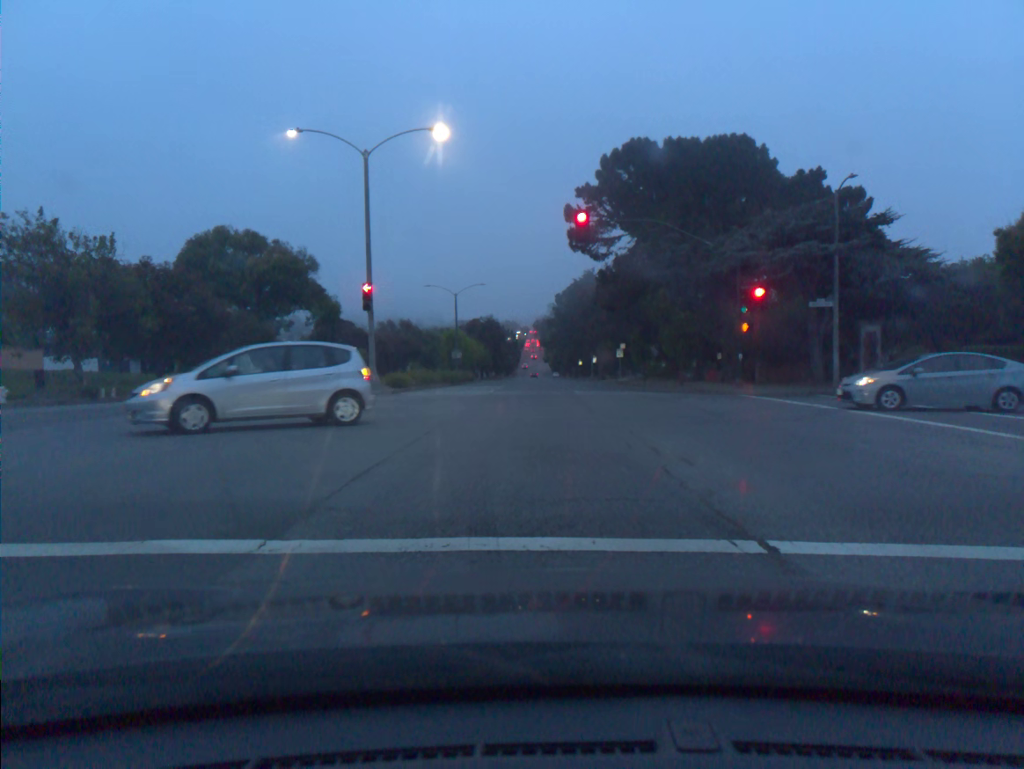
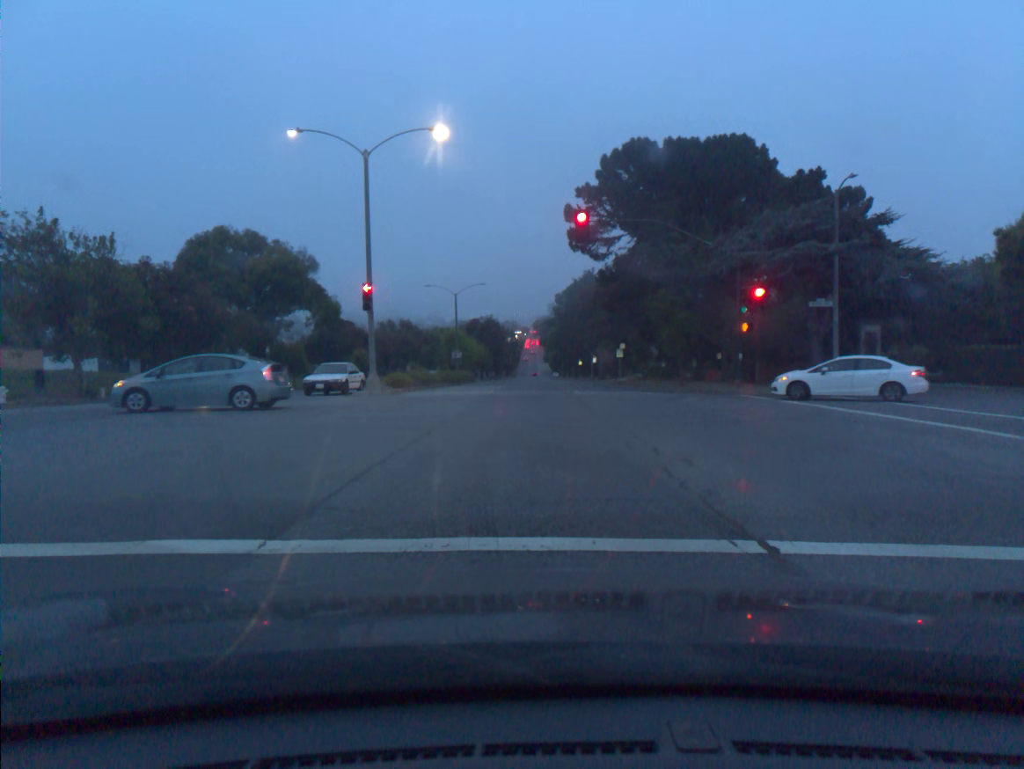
(0.0, 0.0) m; 0°
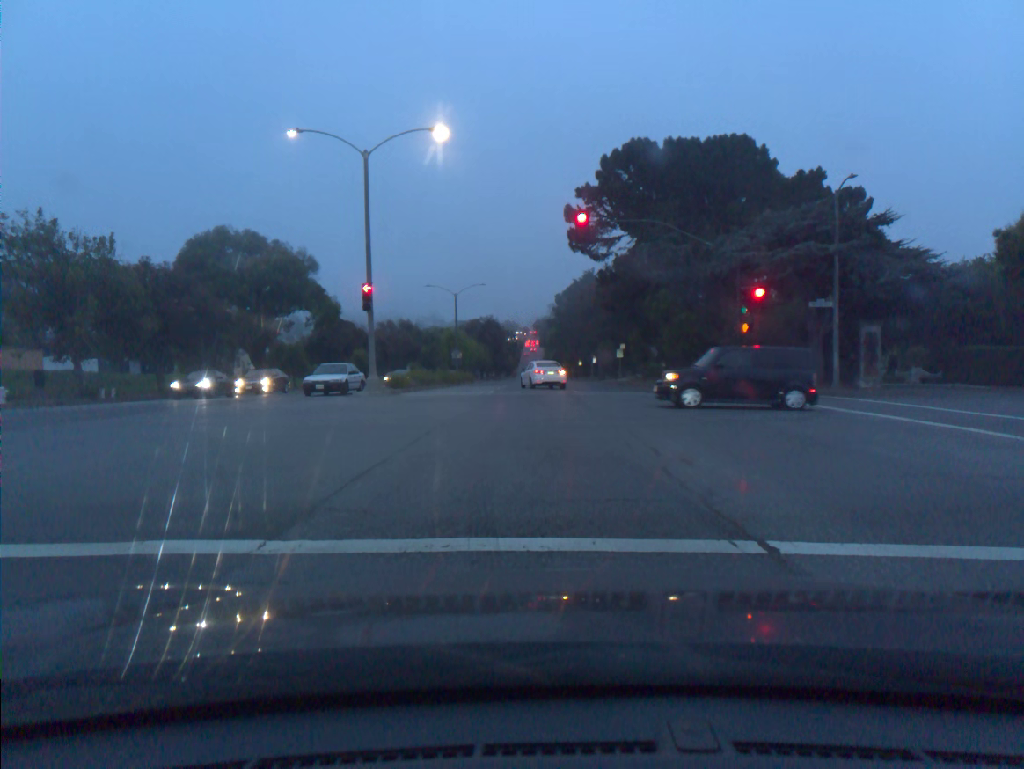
(0.0, 0.0) m; 0°
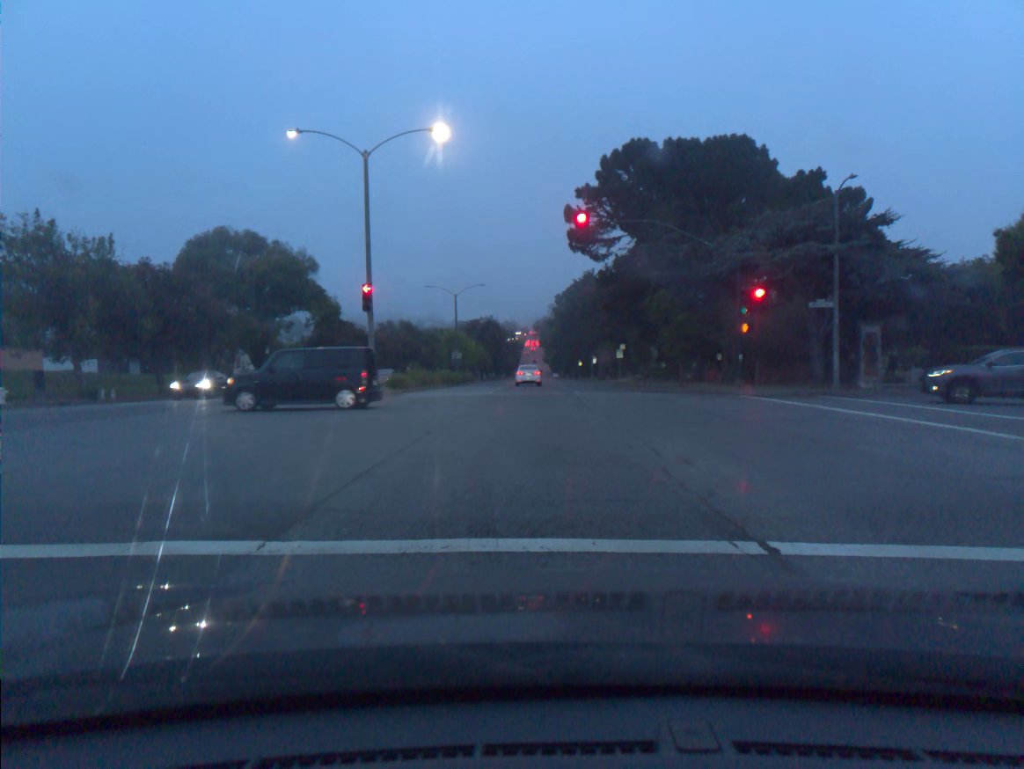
(0.0, 0.0) m; 0°
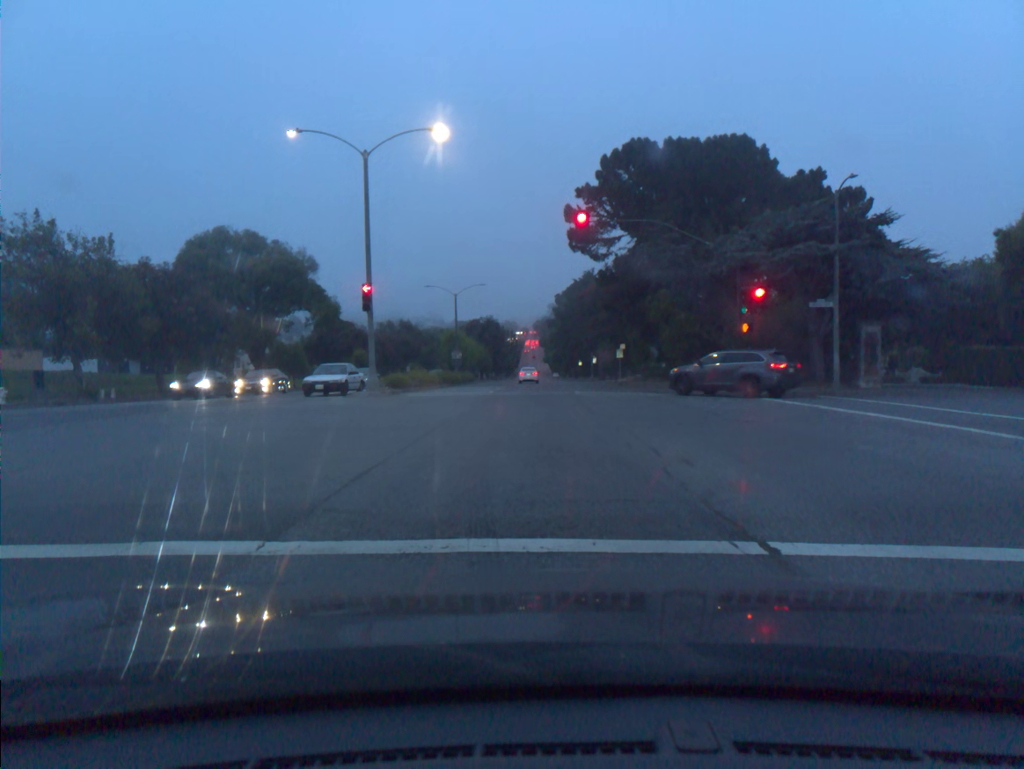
(0.0, 0.0) m; 0°
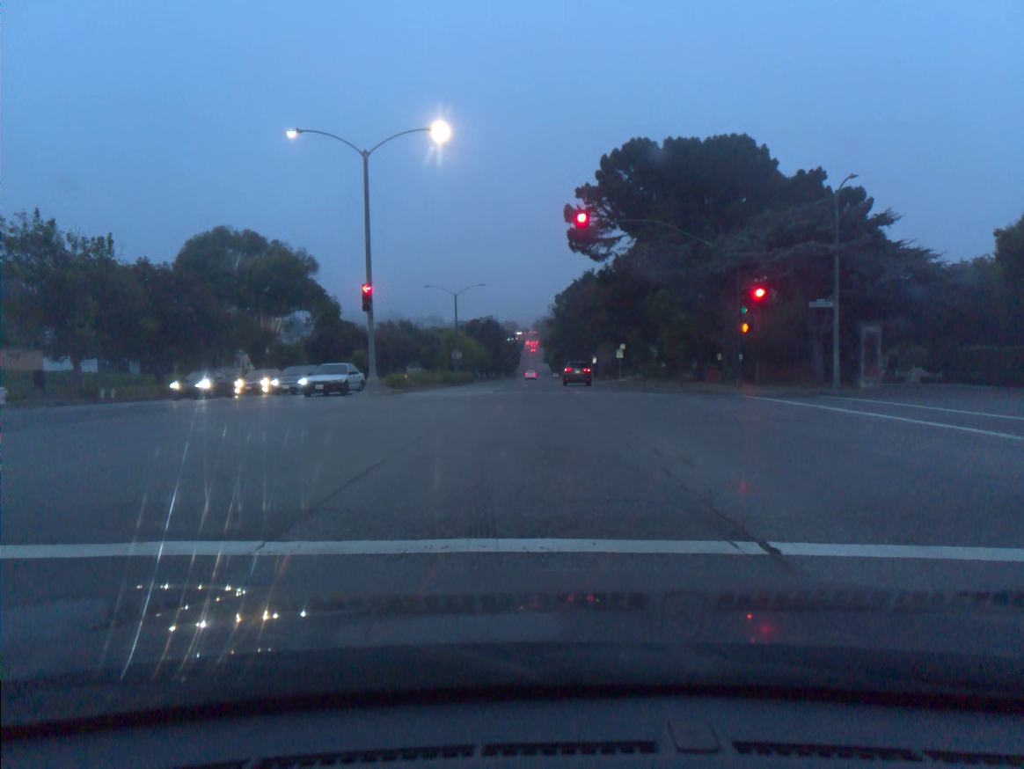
(0.0, 0.0) m; 0°
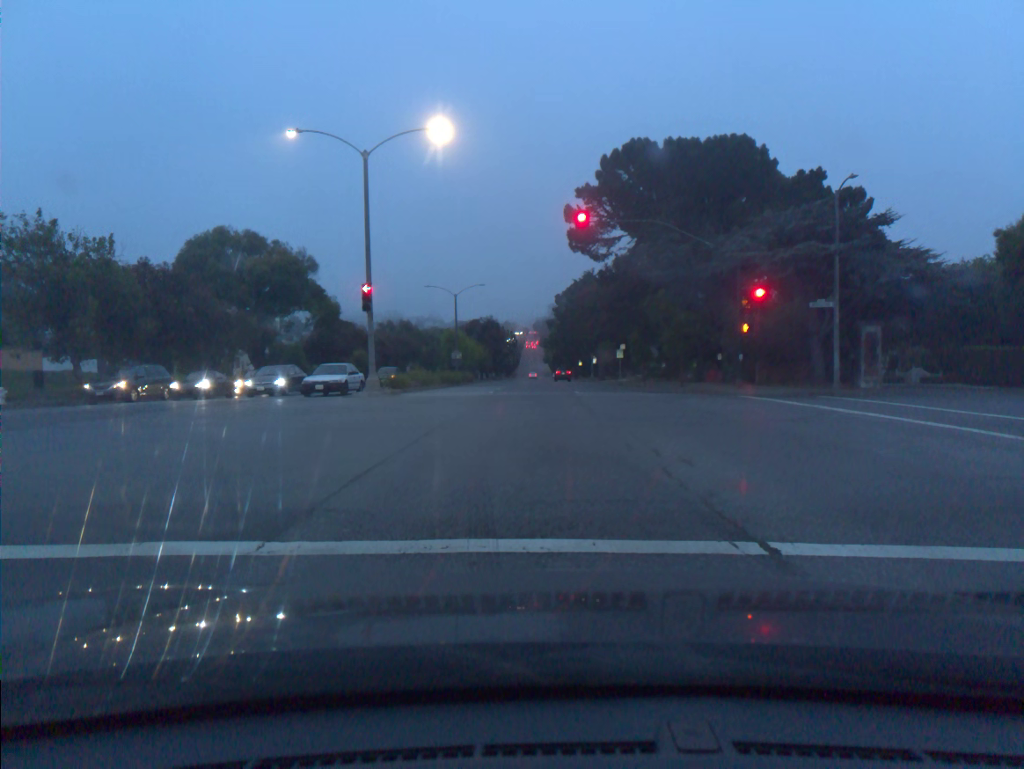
(0.0, 0.0) m; 0°
